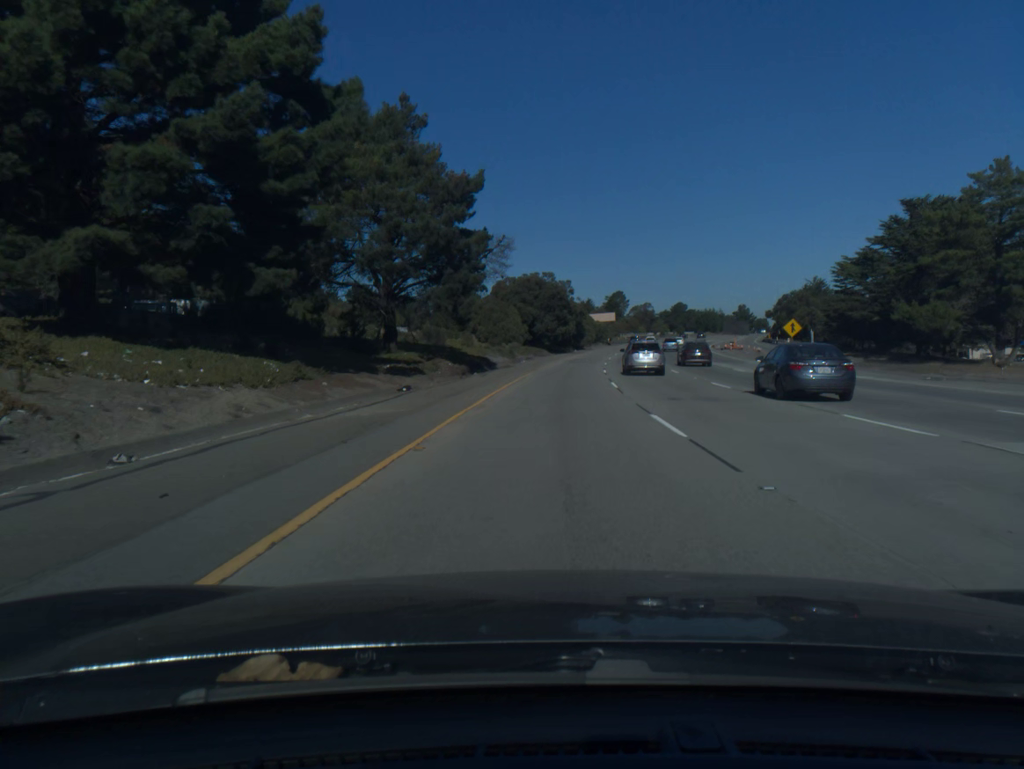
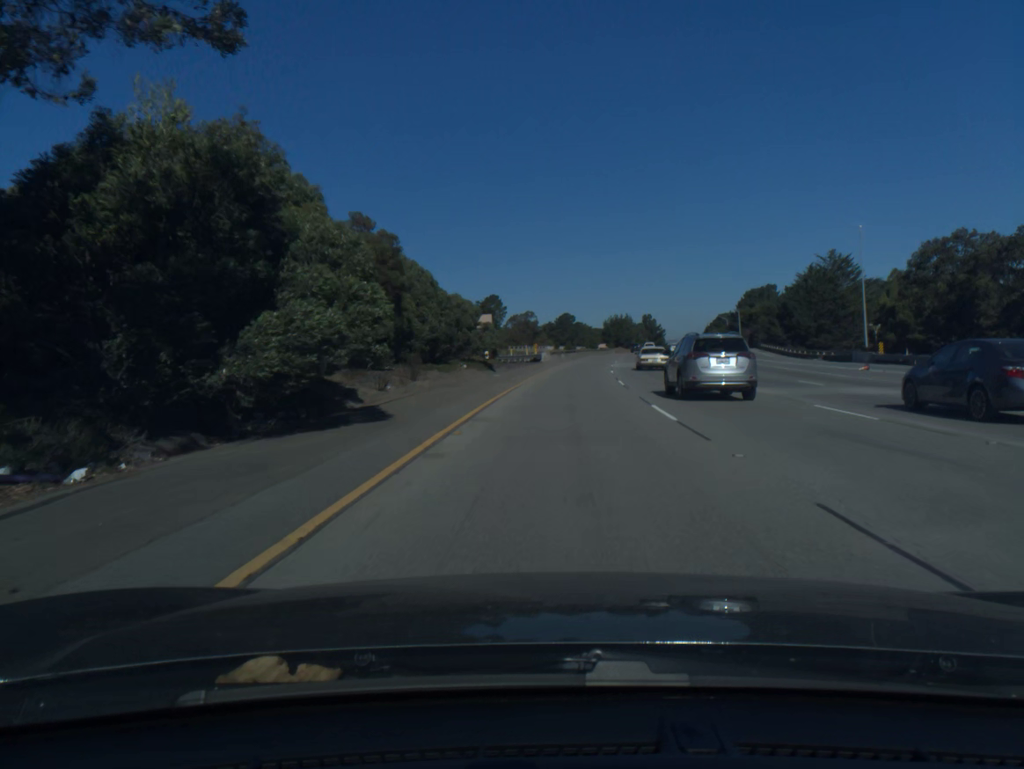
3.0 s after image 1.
(+8.0, +99.7) m; +9°
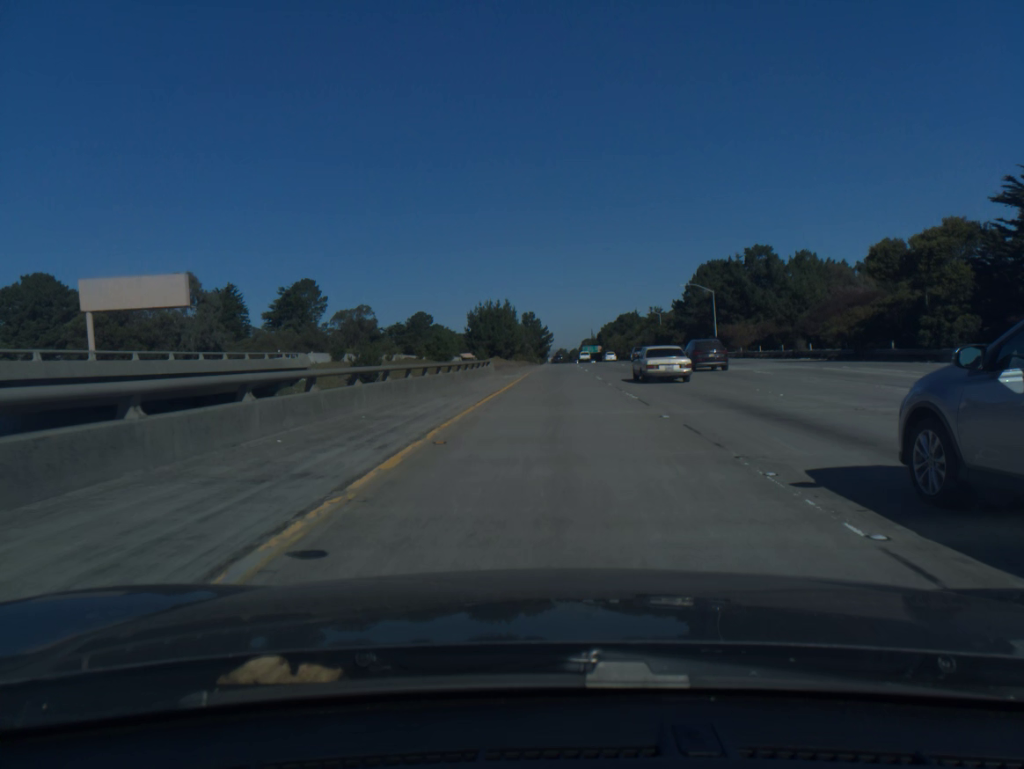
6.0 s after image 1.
(+8.1, +96.8) m; +10°
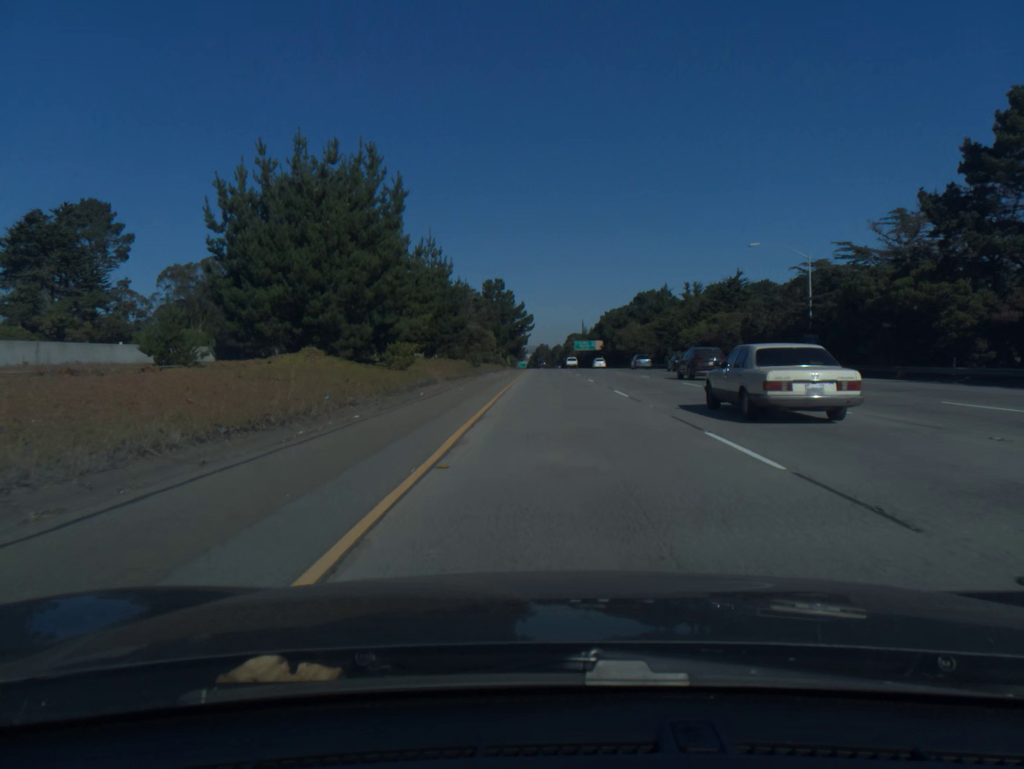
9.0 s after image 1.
(+1.6, +95.4) m; +2°
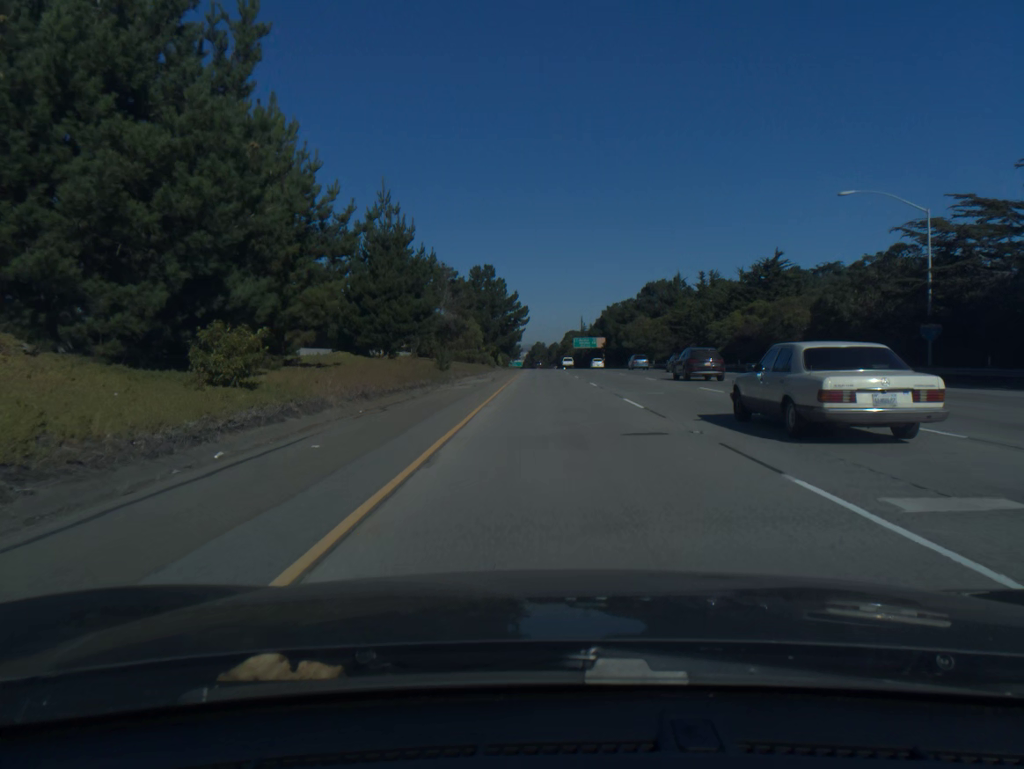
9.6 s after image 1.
(0.0, +19.1) m; 0°
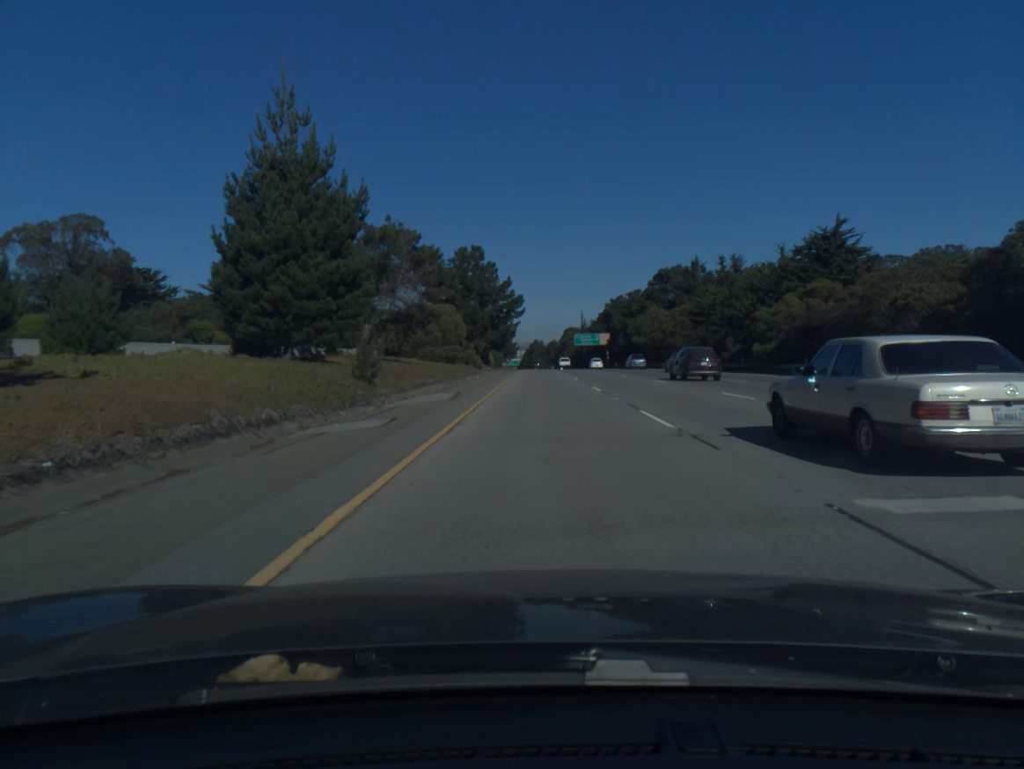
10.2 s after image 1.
(0.0, +19.1) m; 0°
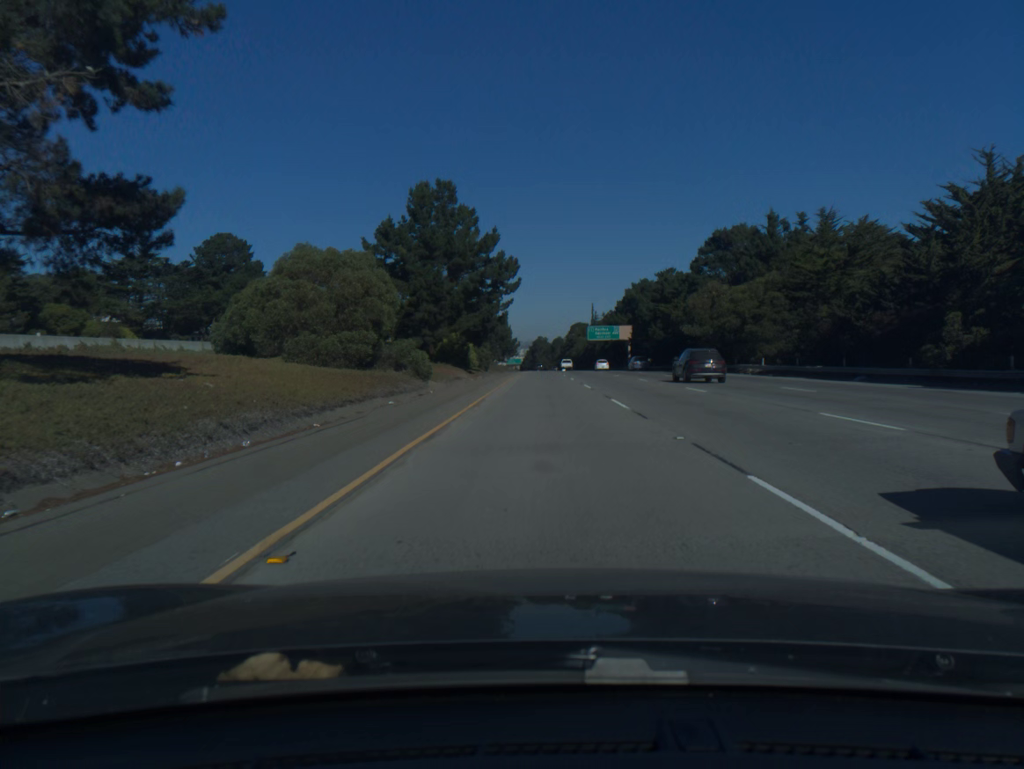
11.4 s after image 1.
(0.0, +38.4) m; 0°
